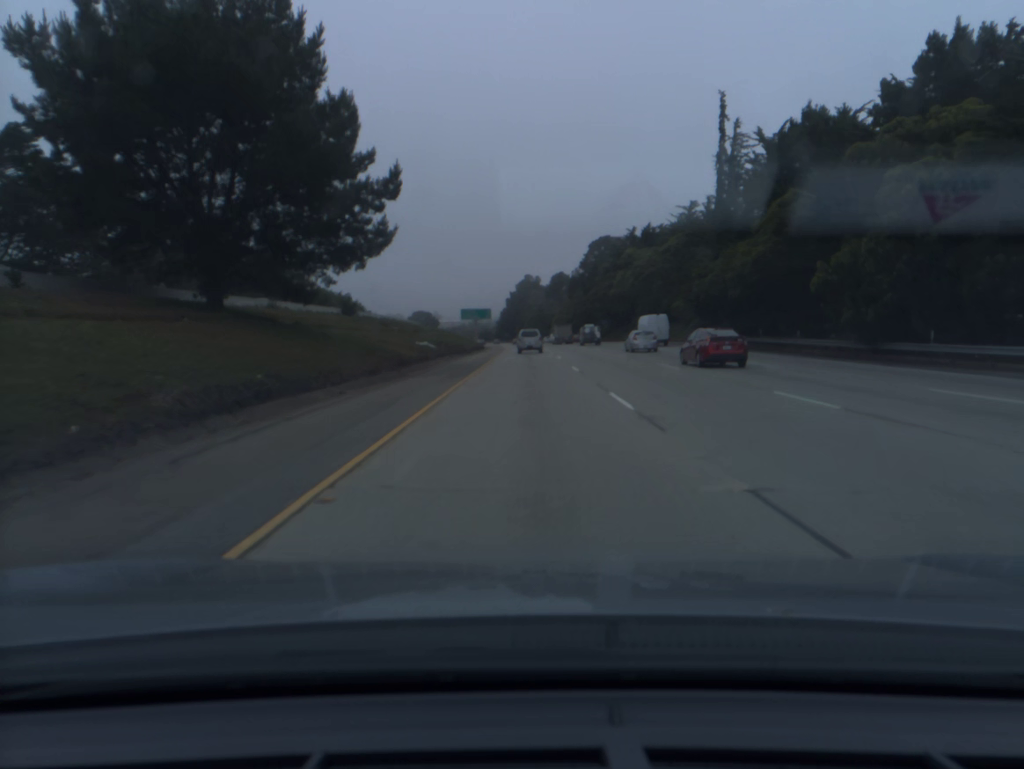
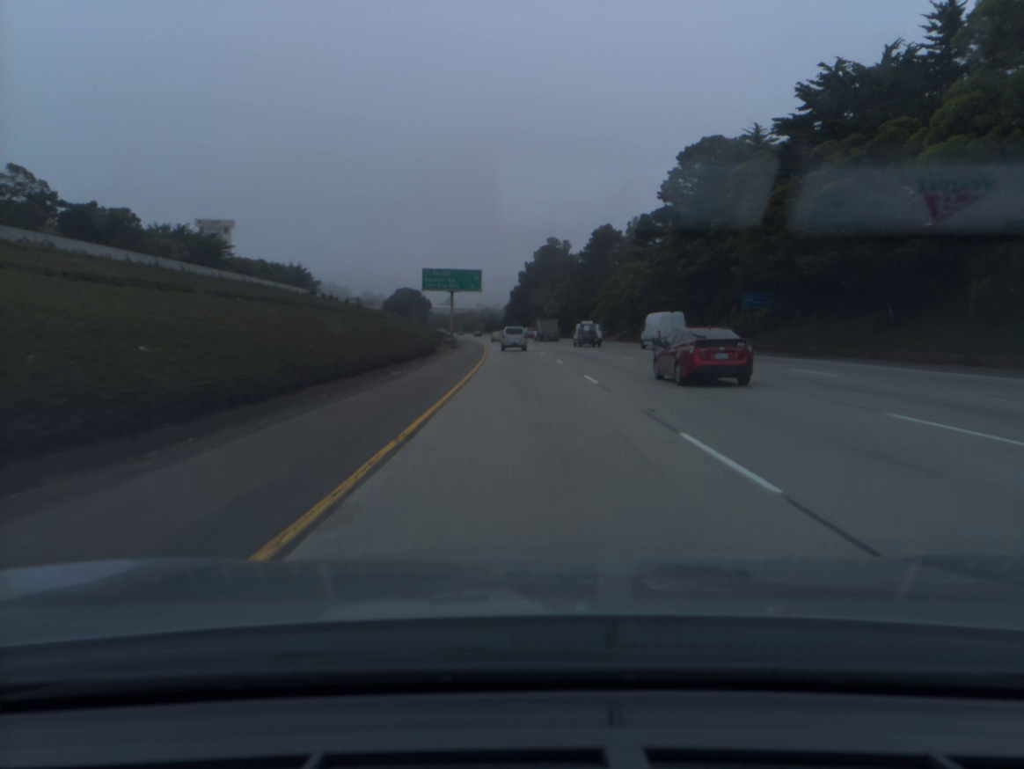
(-0.4, +92.7) m; -1°
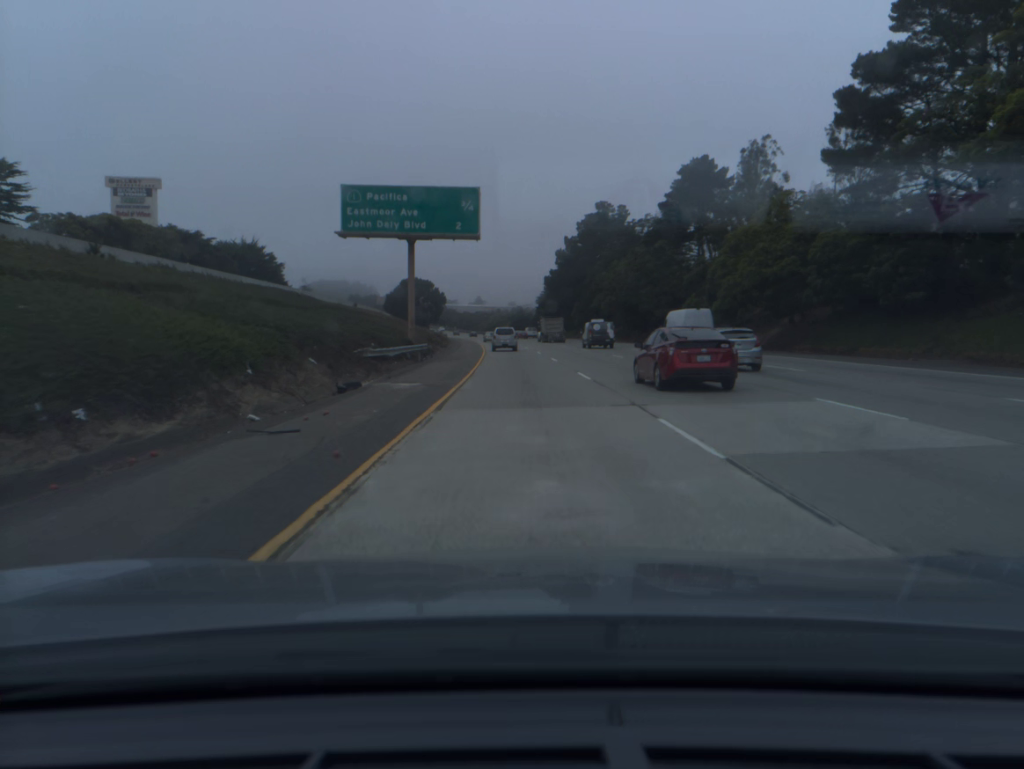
(-1.2, +55.1) m; -2°
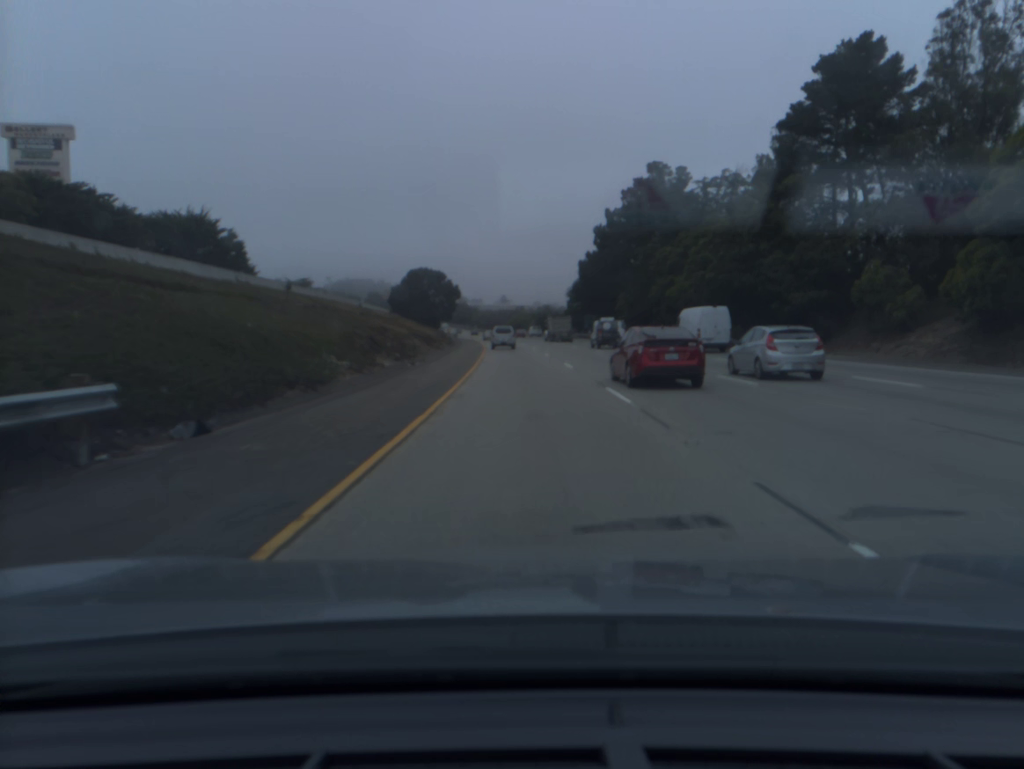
(-0.6, +36.5) m; -2°
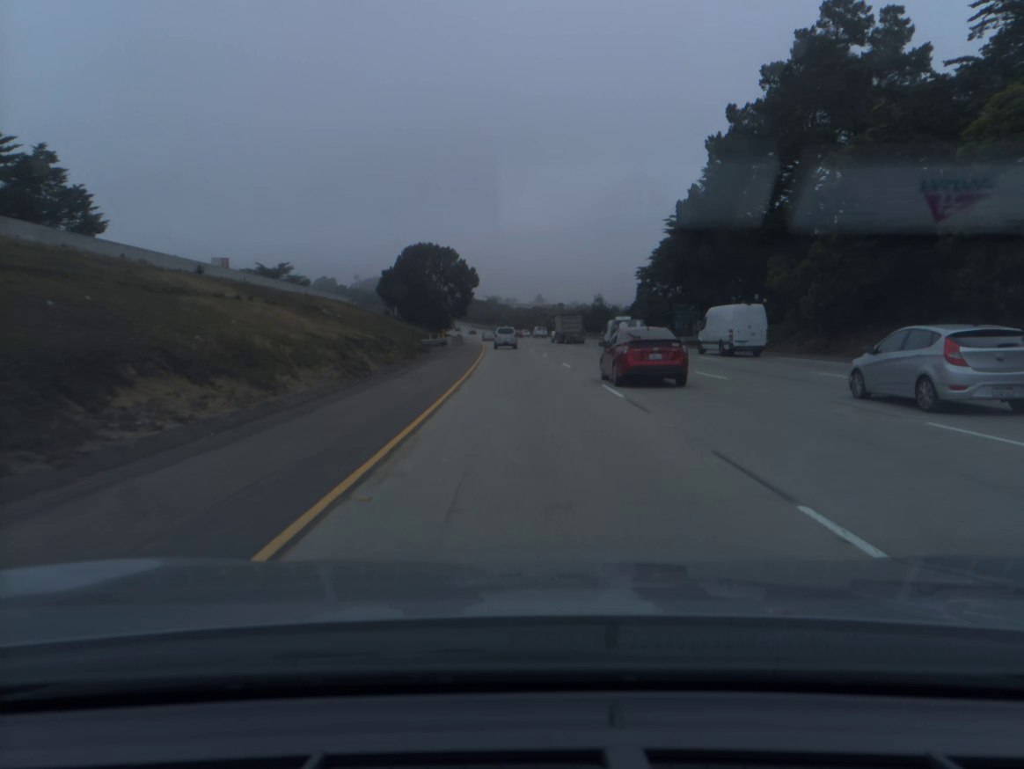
(-1.2, +55.2) m; -3°
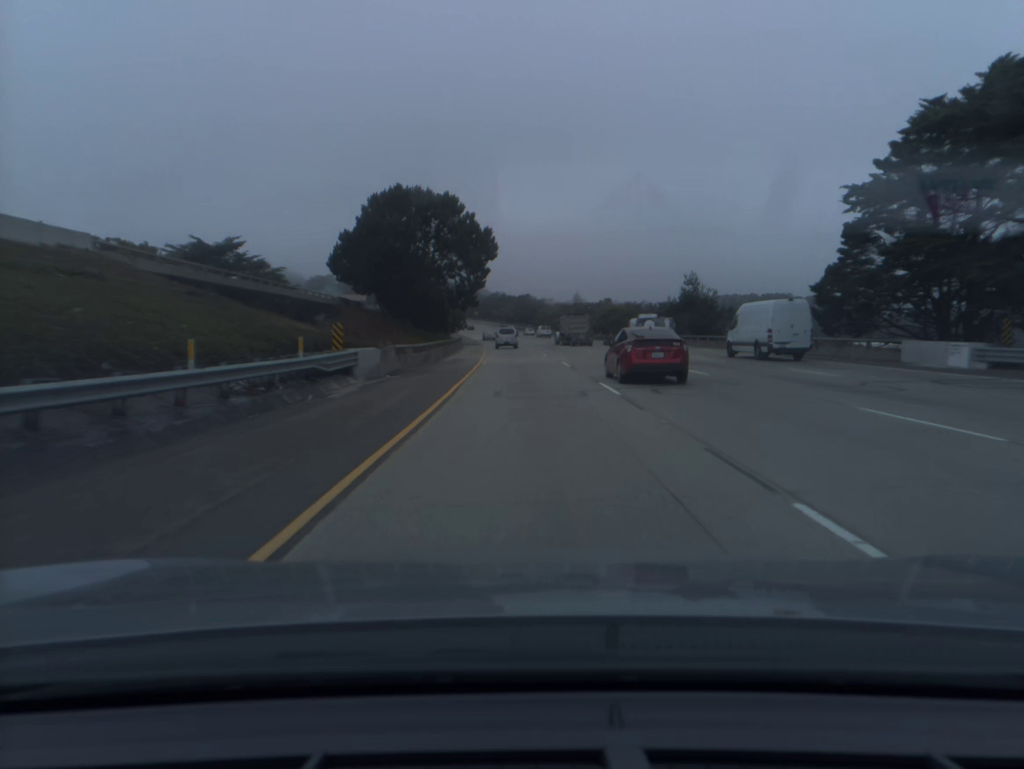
(-1.3, +56.0) m; -3°
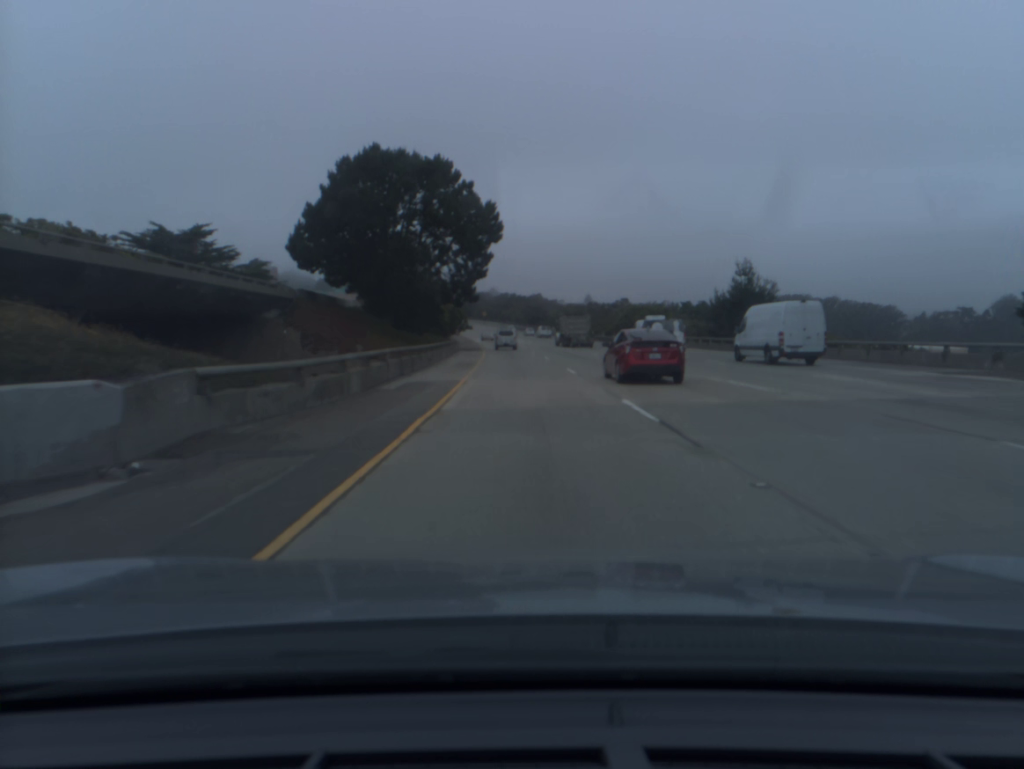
(-0.1, +18.8) m; -1°
